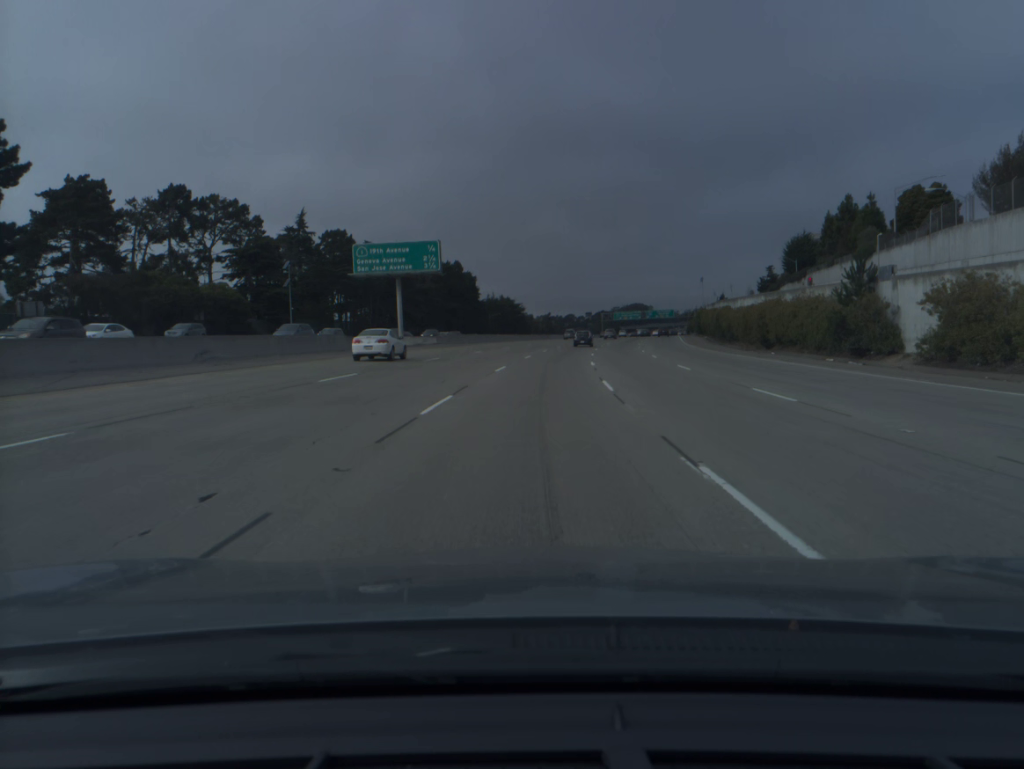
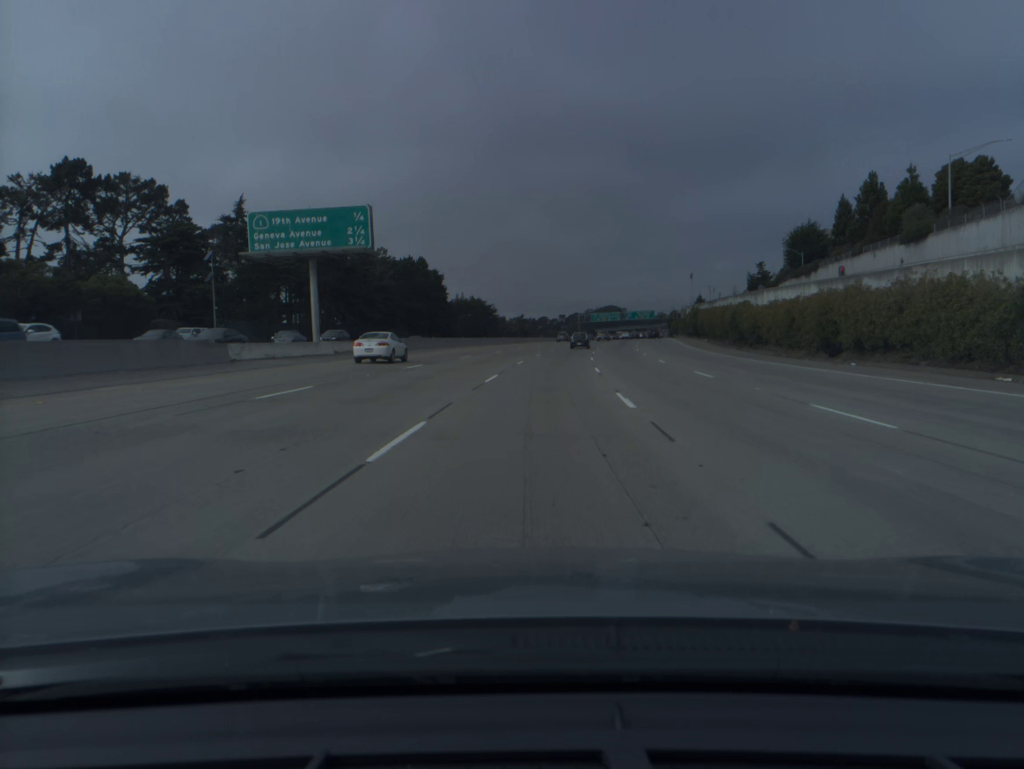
(+0.3, +19.0) m; +2°
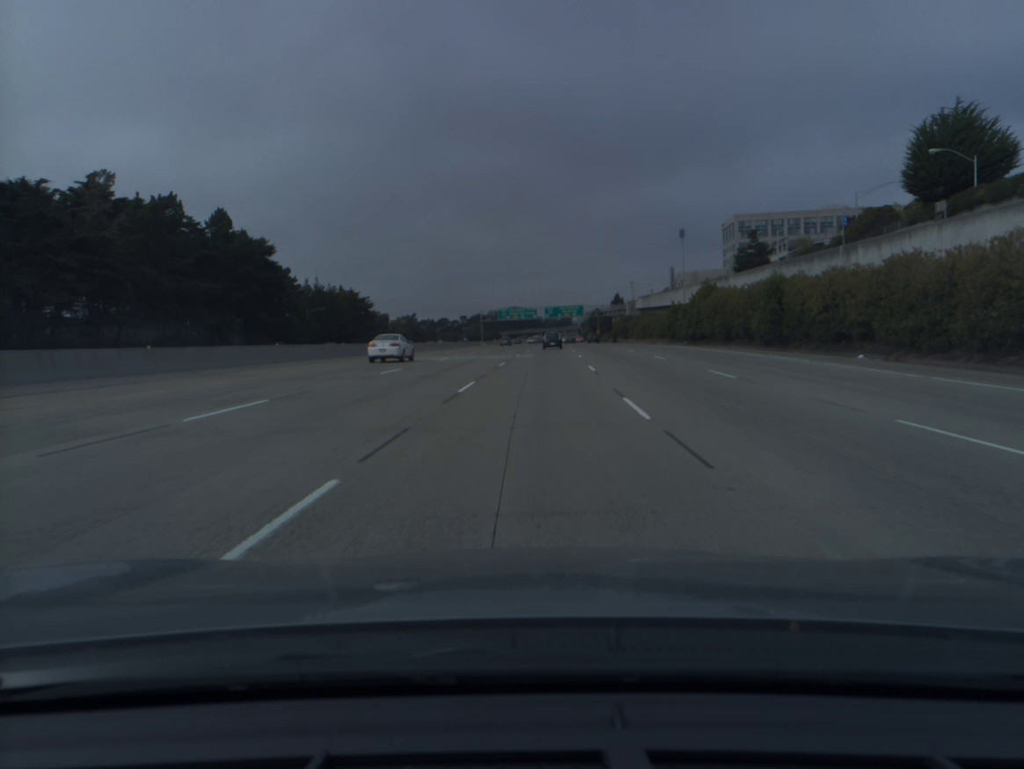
(+5.1, +75.7) m; +7°
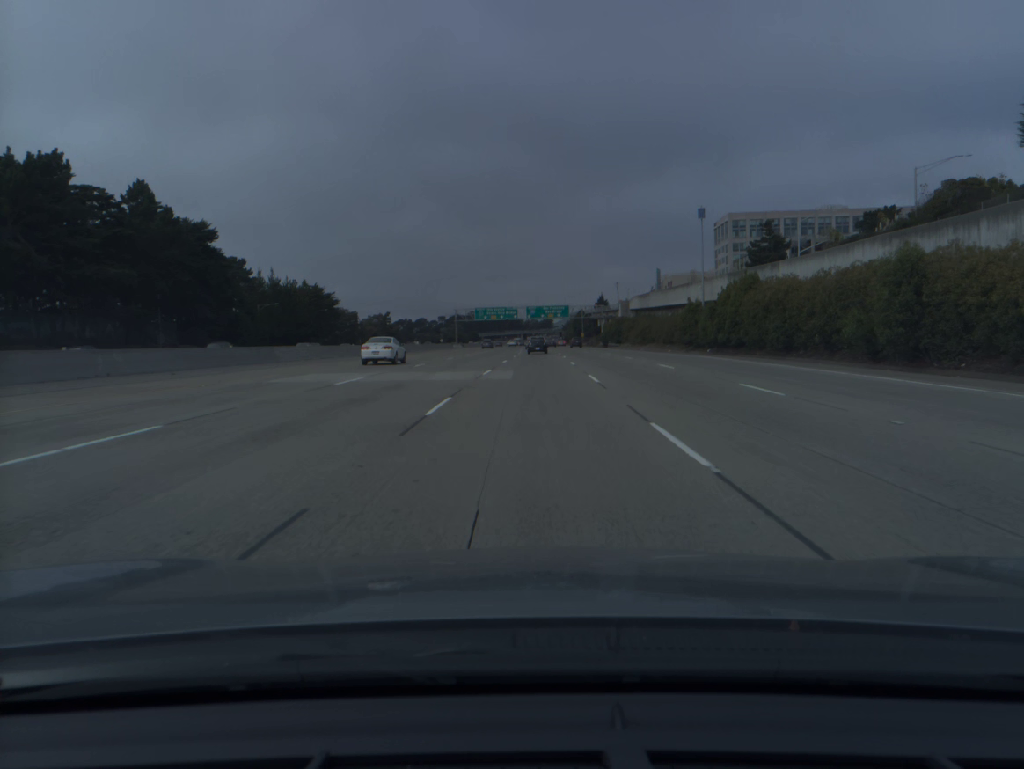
(+0.2, +18.9) m; +1°
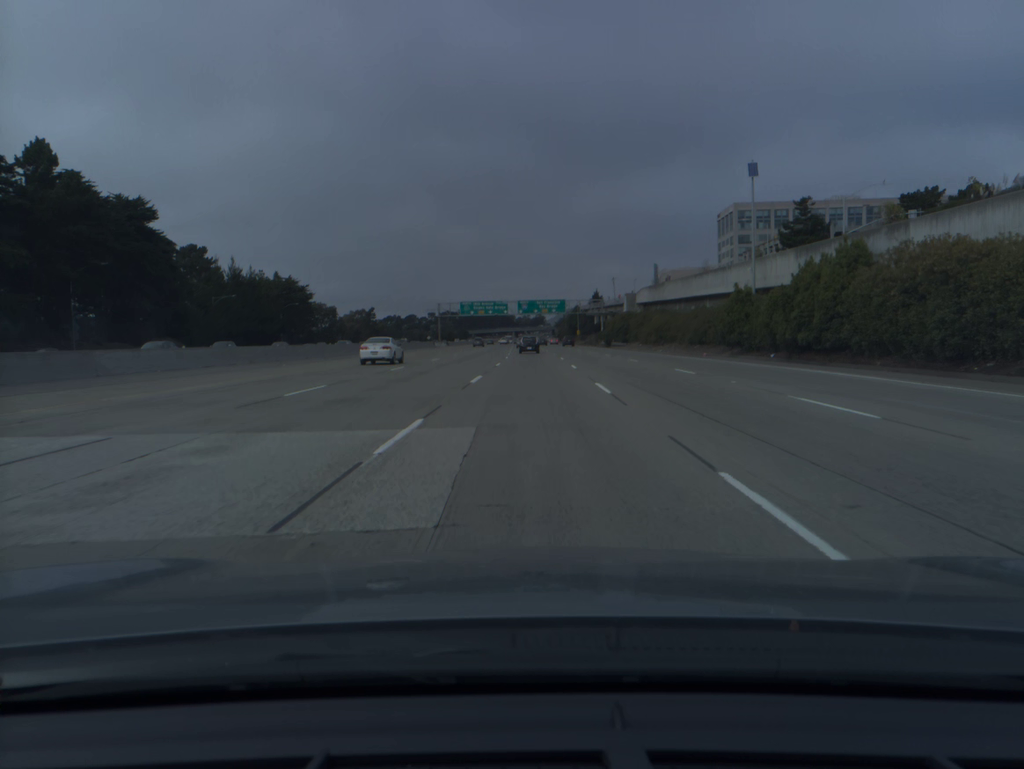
(+0.2, +18.9) m; +1°
